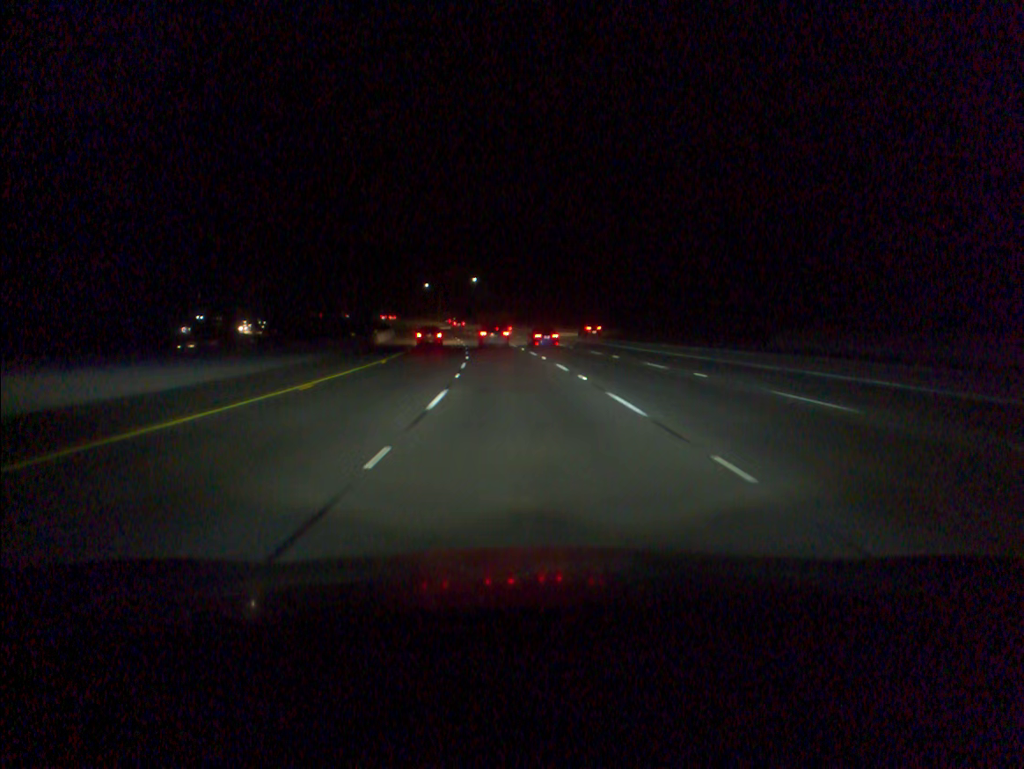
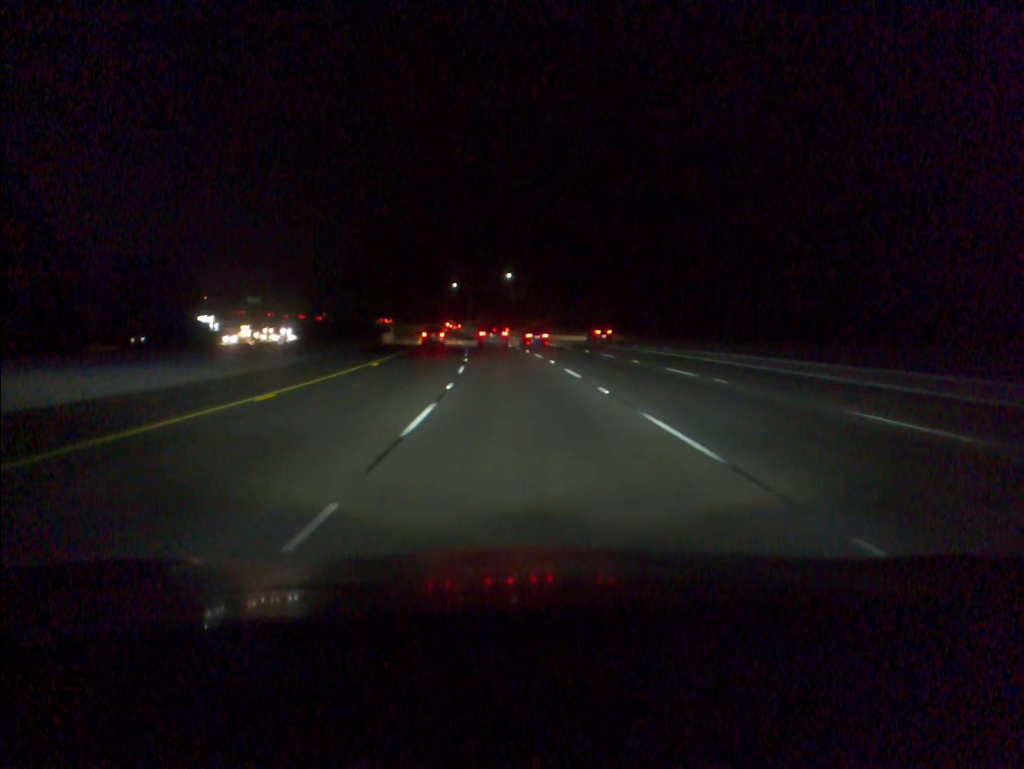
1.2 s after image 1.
(-0.8, +32.7) m; -3°
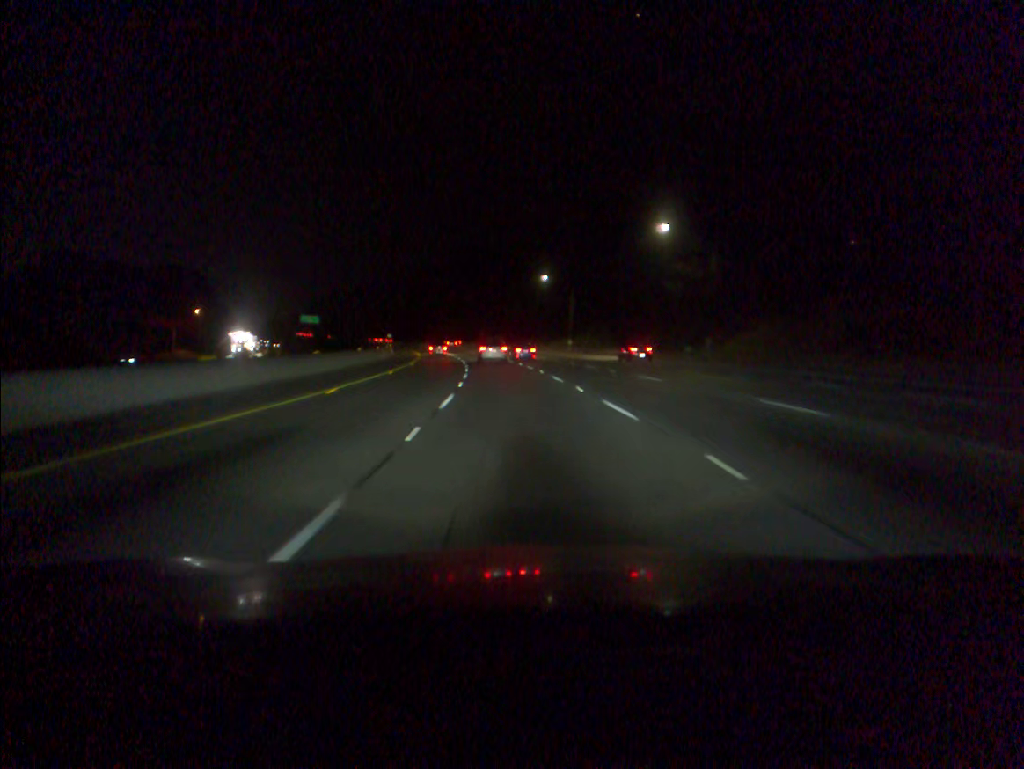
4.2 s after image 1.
(-5.2, +81.6) m; -7°
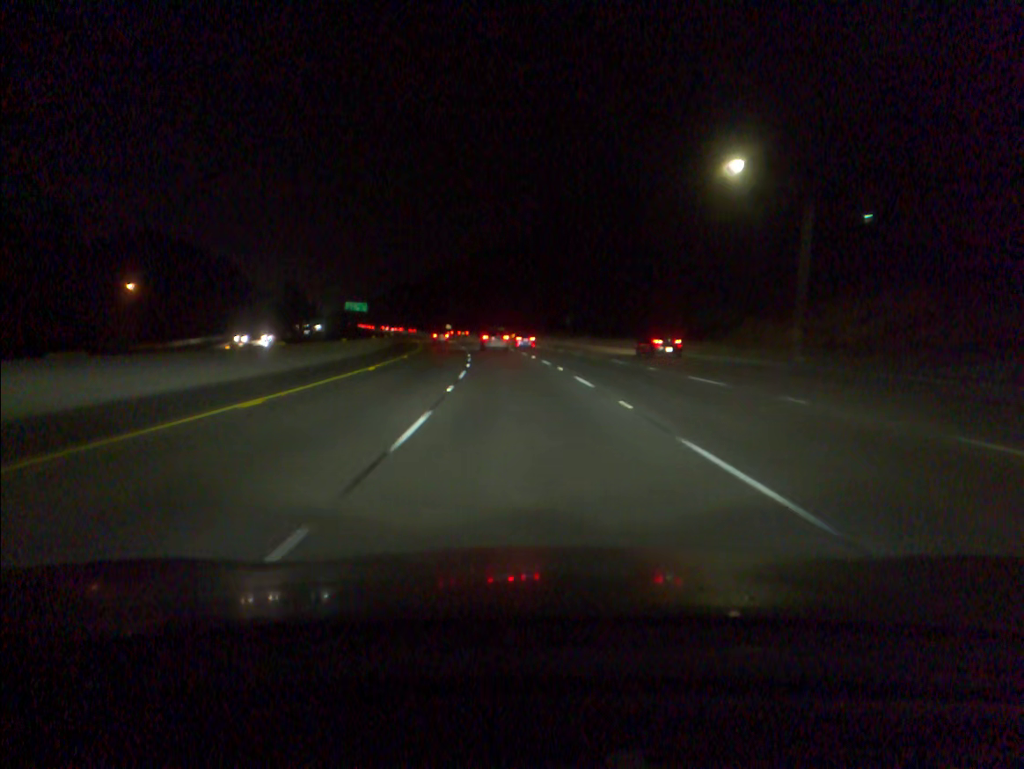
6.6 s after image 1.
(-3.4, +65.8) m; -6°
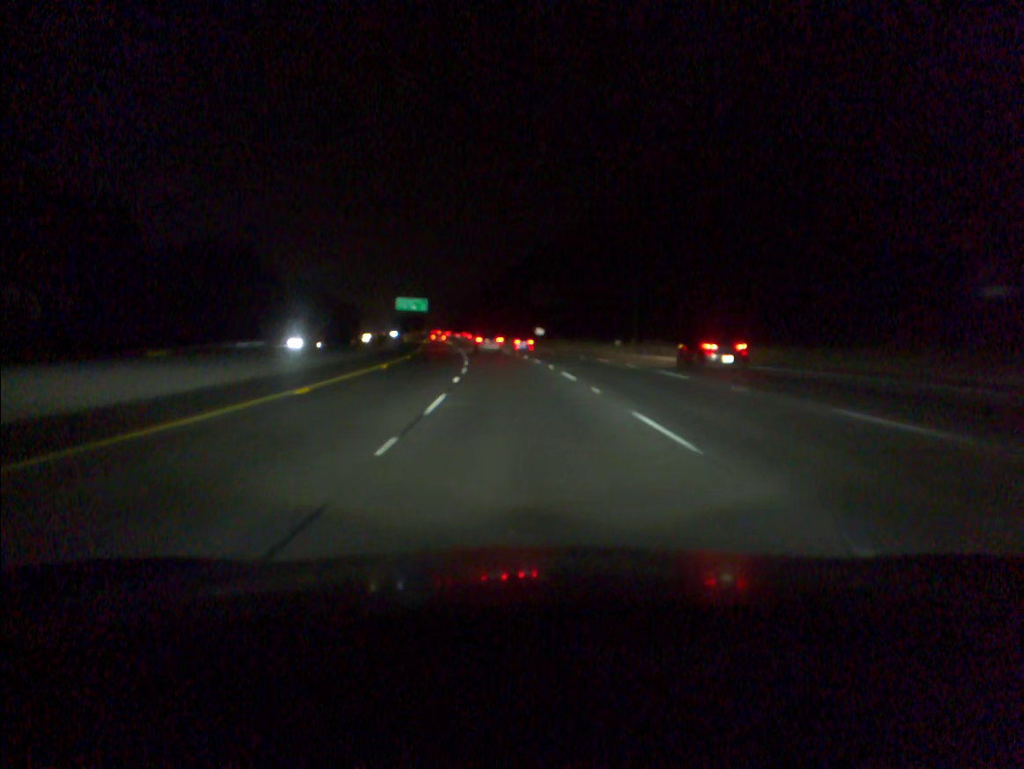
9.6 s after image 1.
(-5.2, +83.3) m; -8°
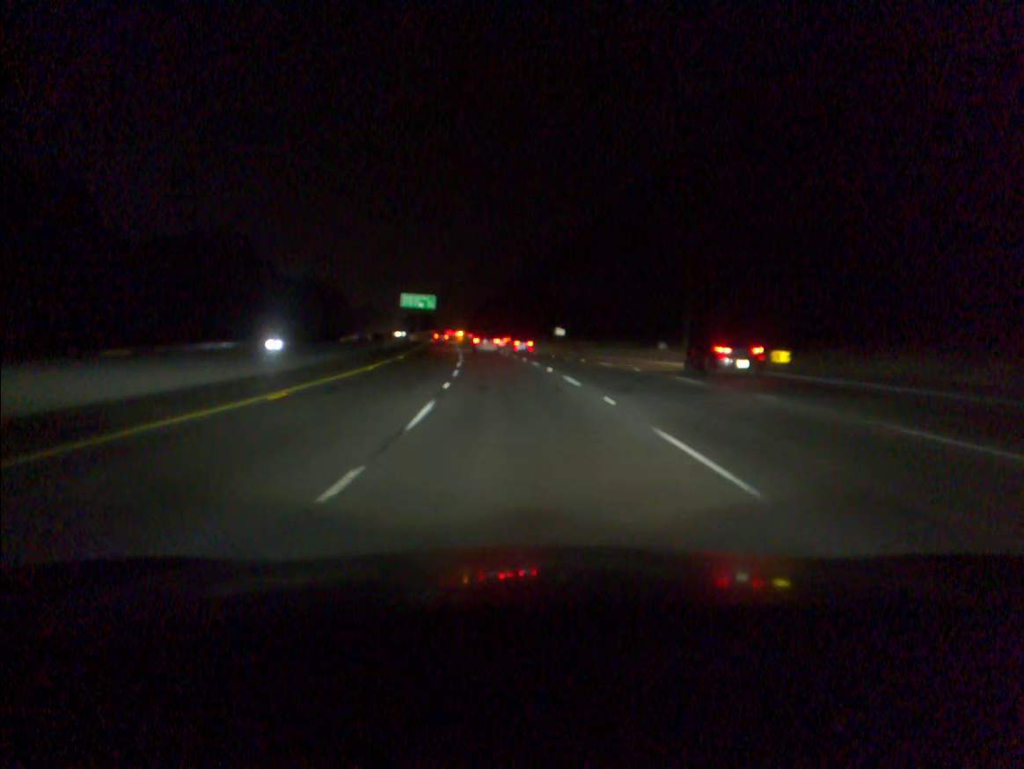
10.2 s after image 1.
(-0.2, +16.9) m; -1°
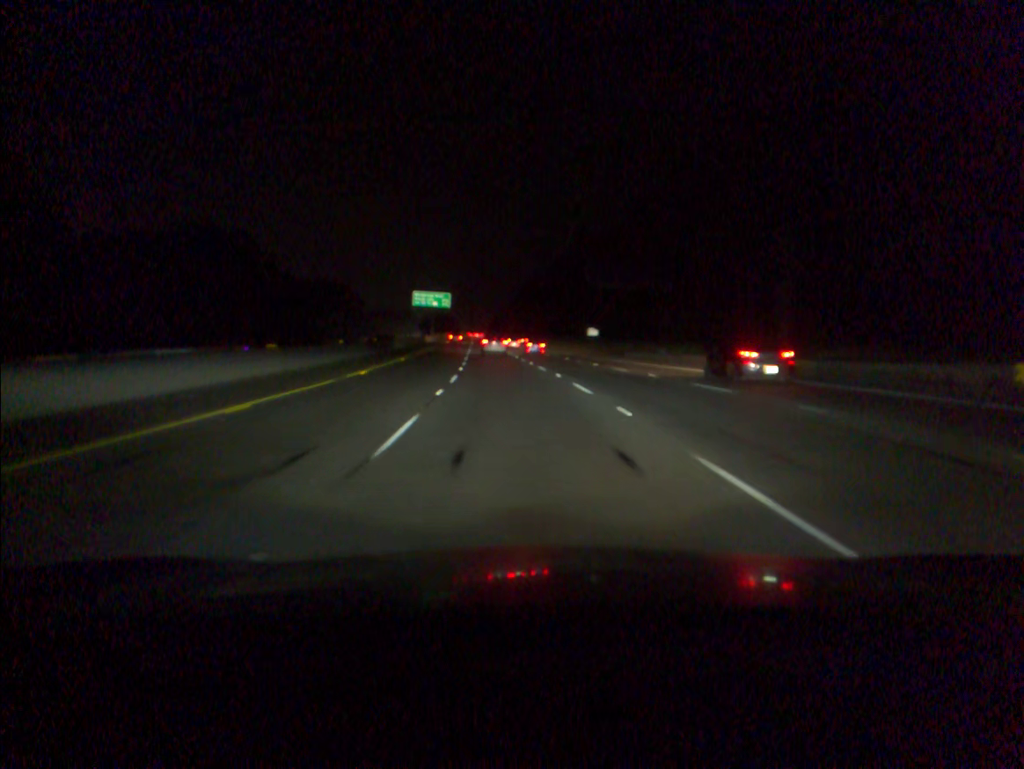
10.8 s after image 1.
(-0.2, +16.9) m; -2°
